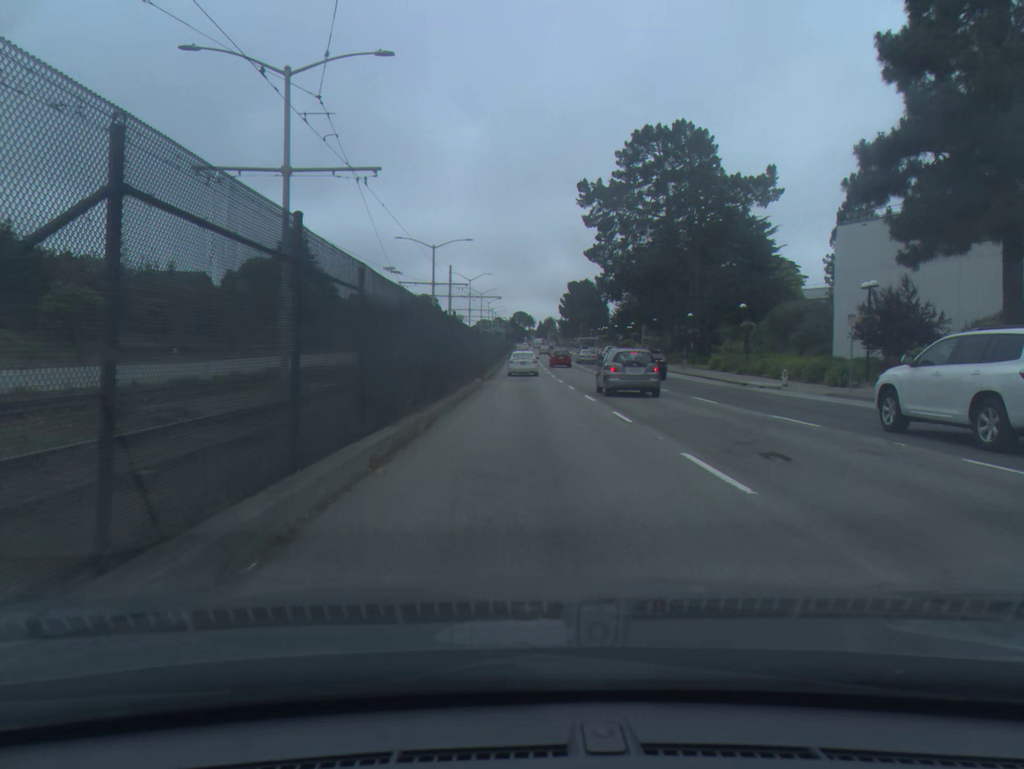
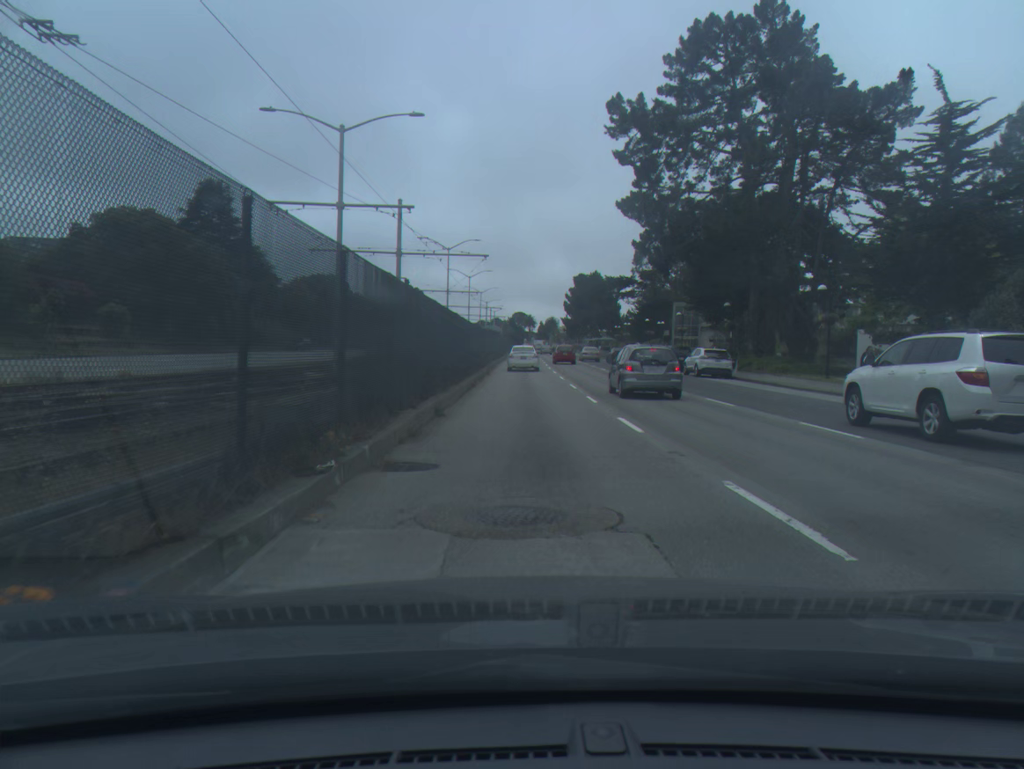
(0.0, +31.6) m; 0°
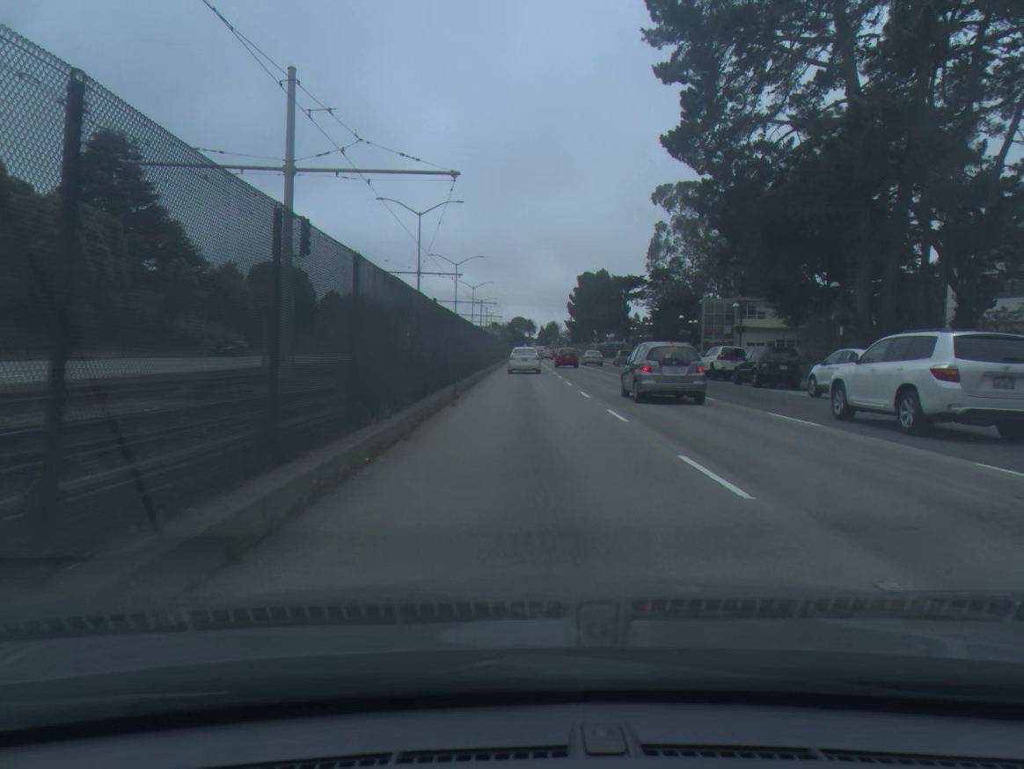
(0.0, +20.5) m; 0°
